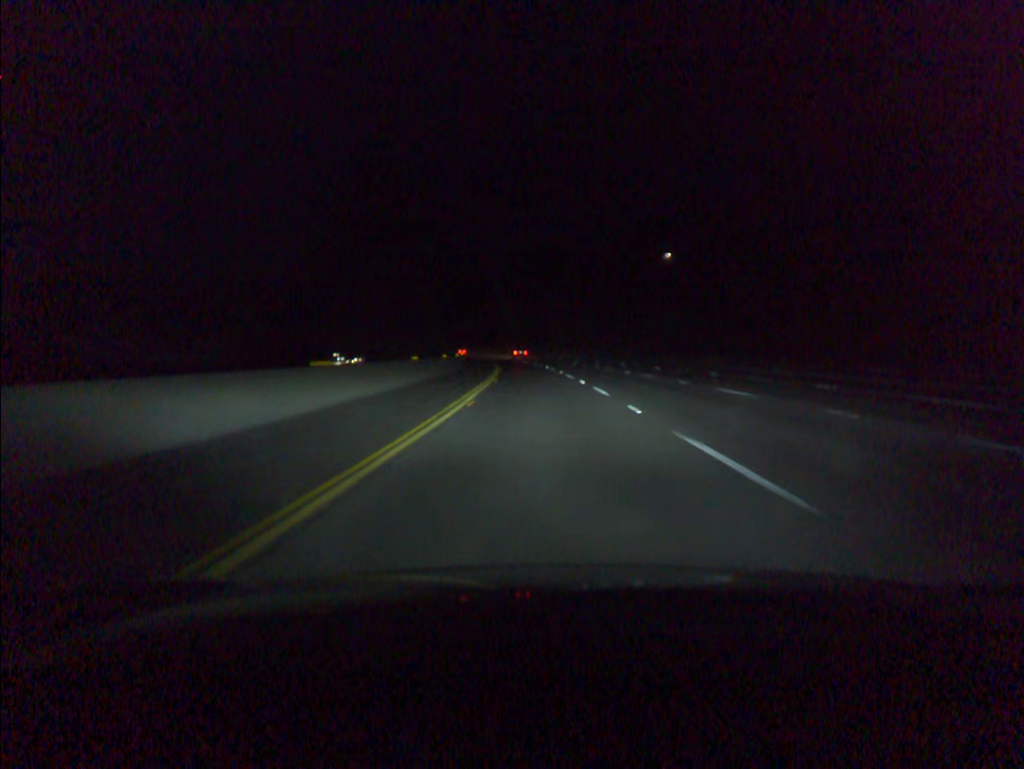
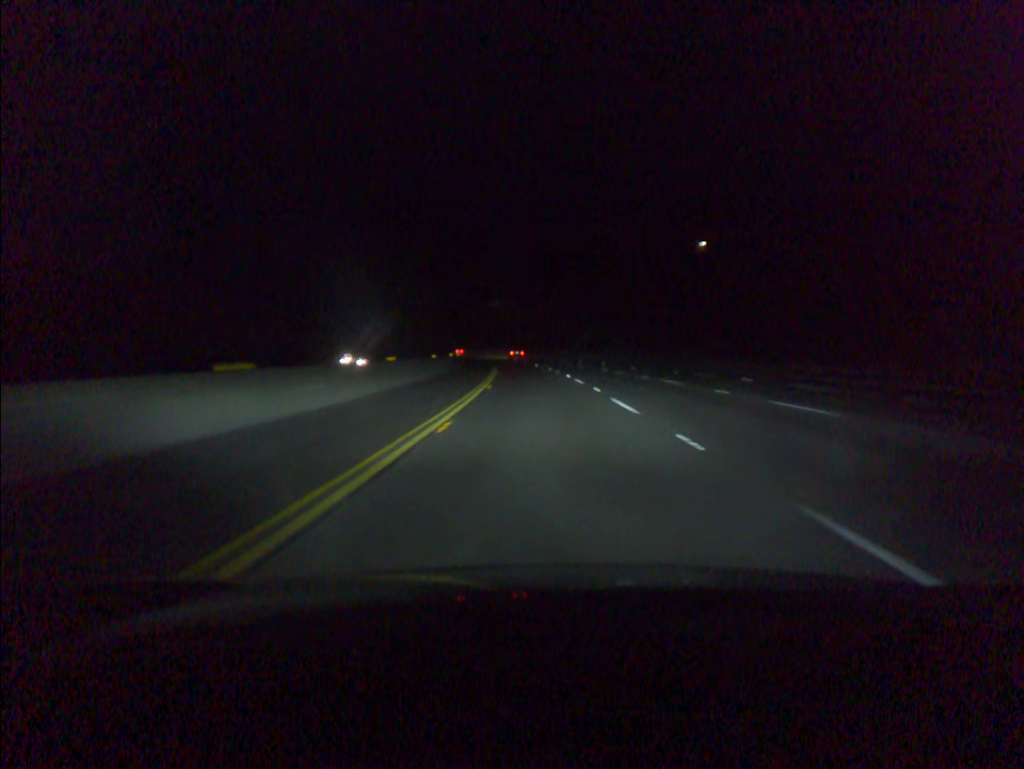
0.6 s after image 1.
(-0.2, +20.1) m; -1°
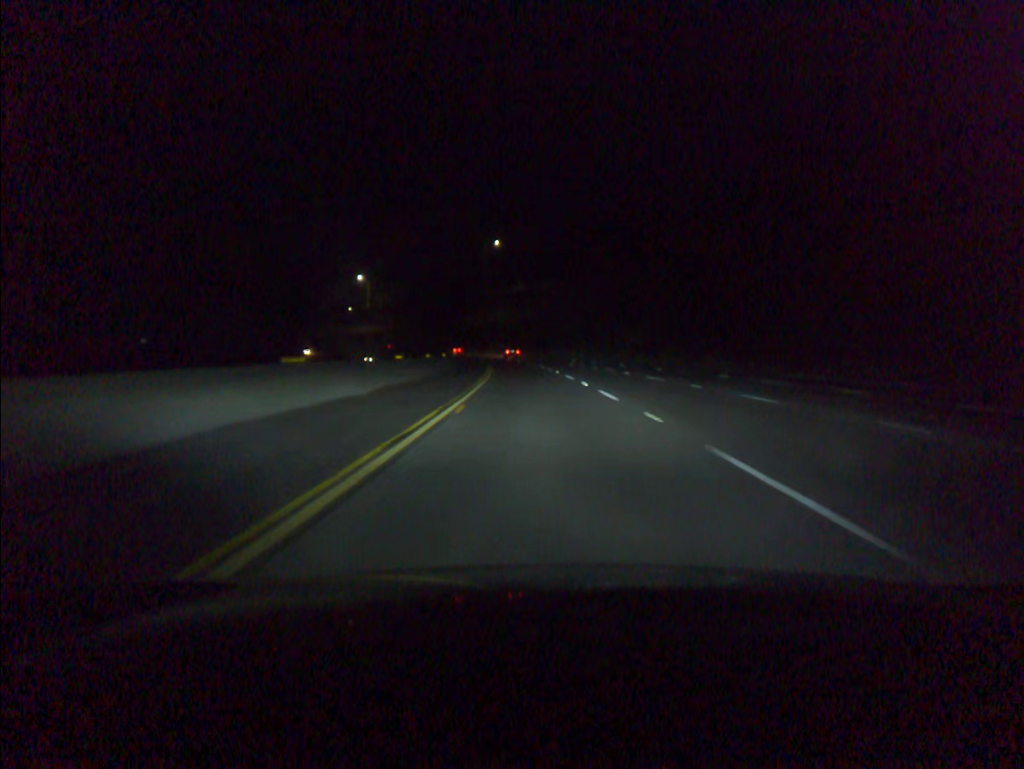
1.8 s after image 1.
(-0.8, +40.2) m; -2°
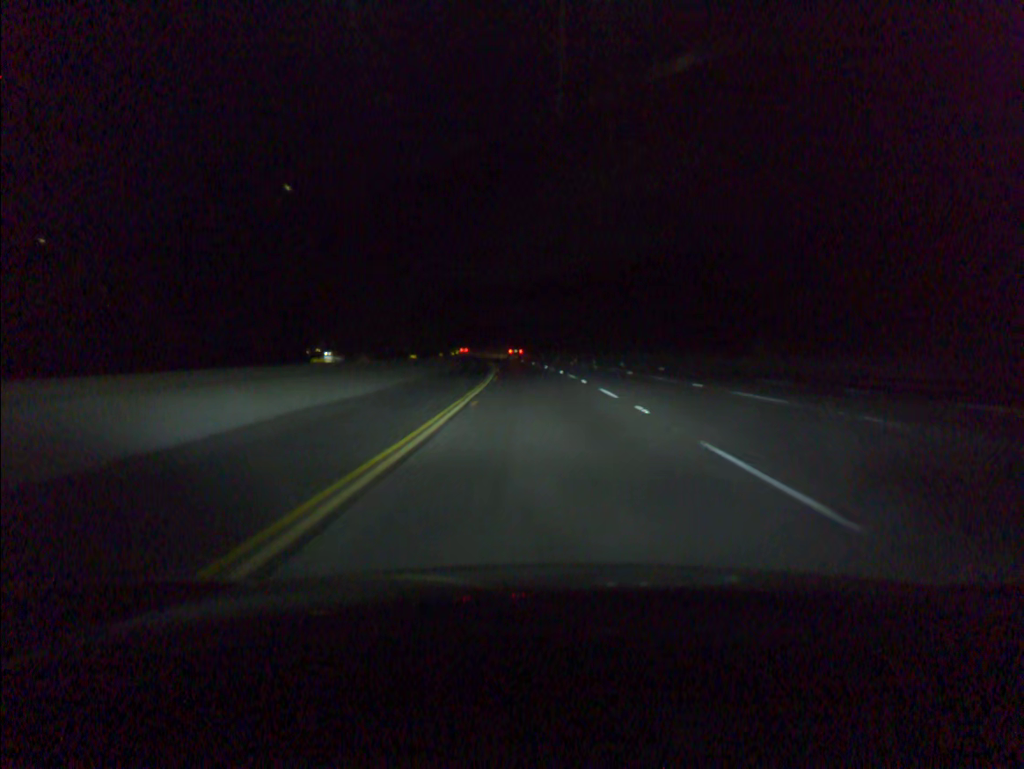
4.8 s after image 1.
(-6.5, +100.1) m; -7°
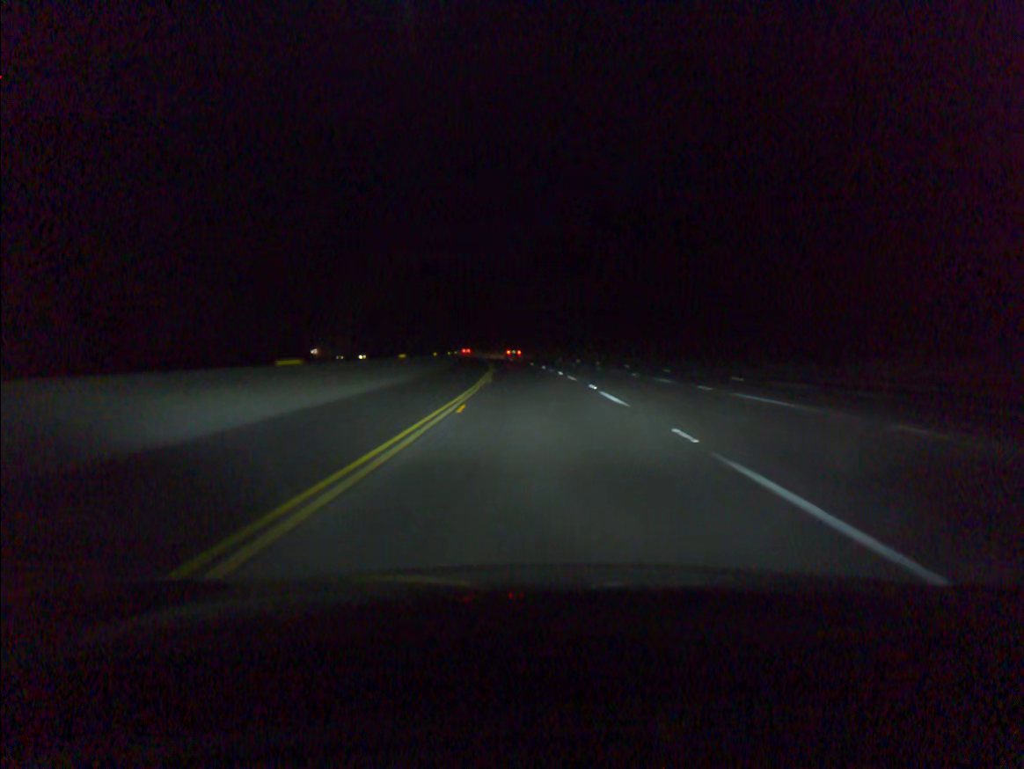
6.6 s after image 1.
(-1.9, +60.3) m; -4°
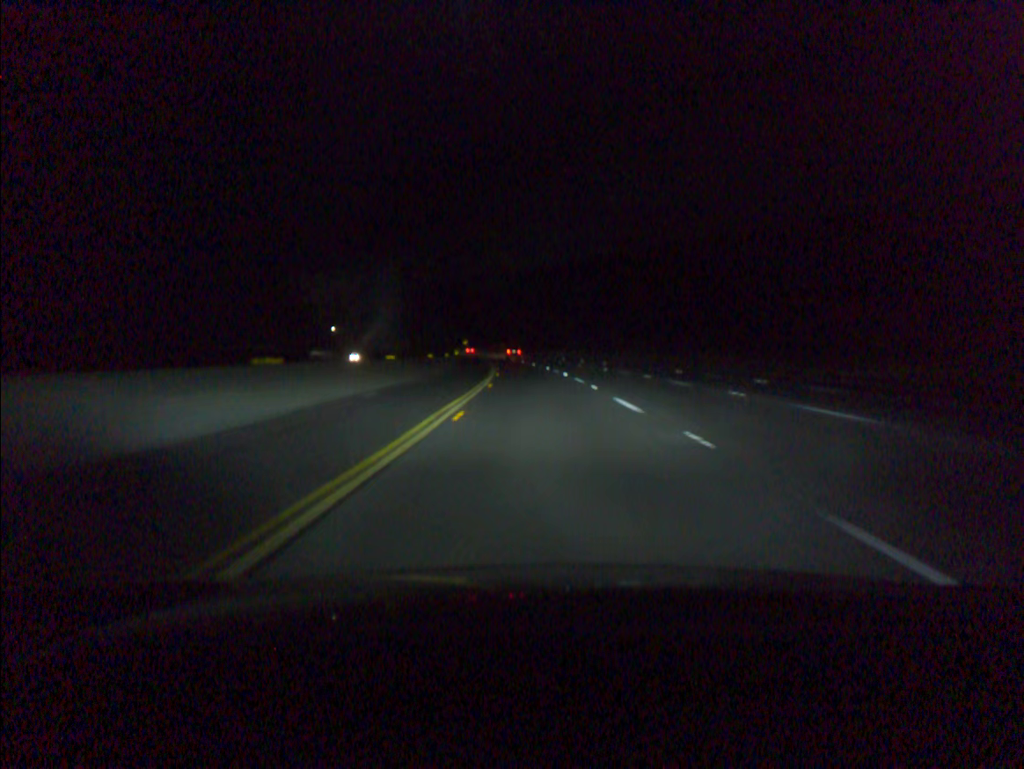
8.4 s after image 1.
(-2.4, +60.3) m; -4°
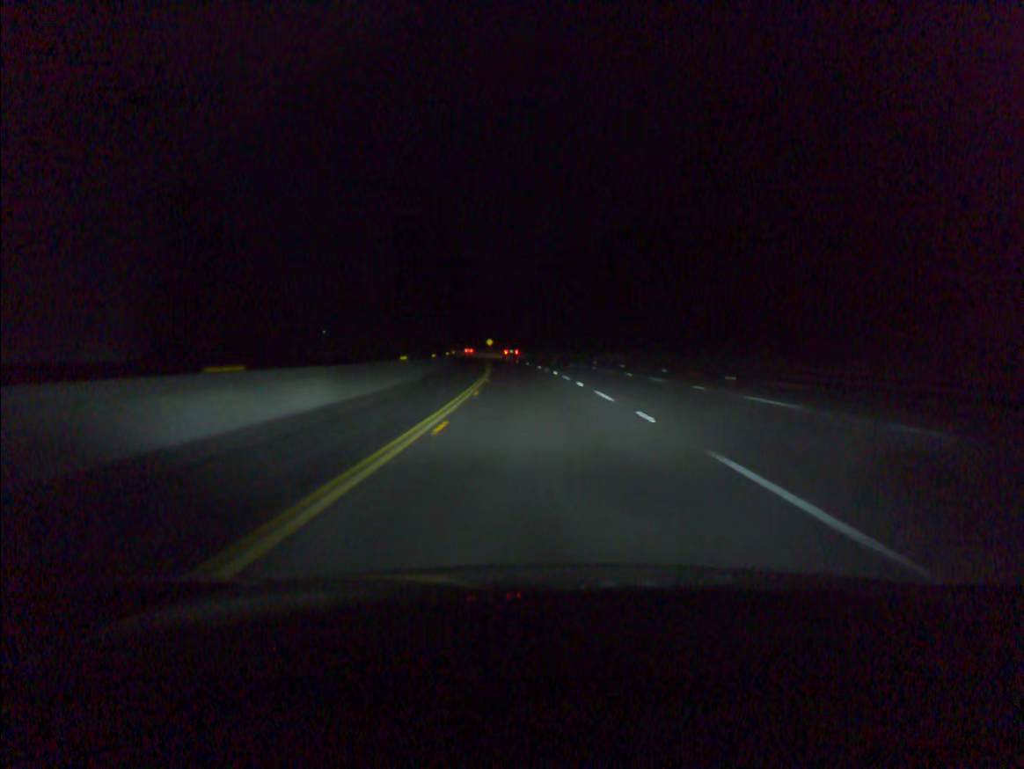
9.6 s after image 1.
(-0.9, +40.2) m; -2°
